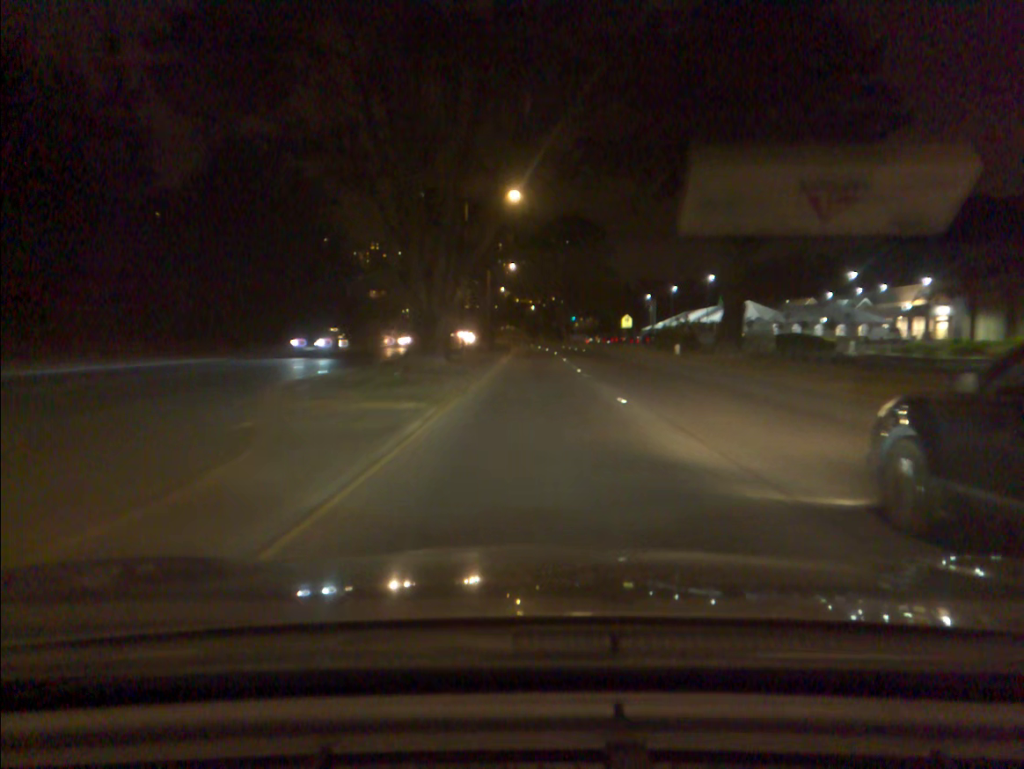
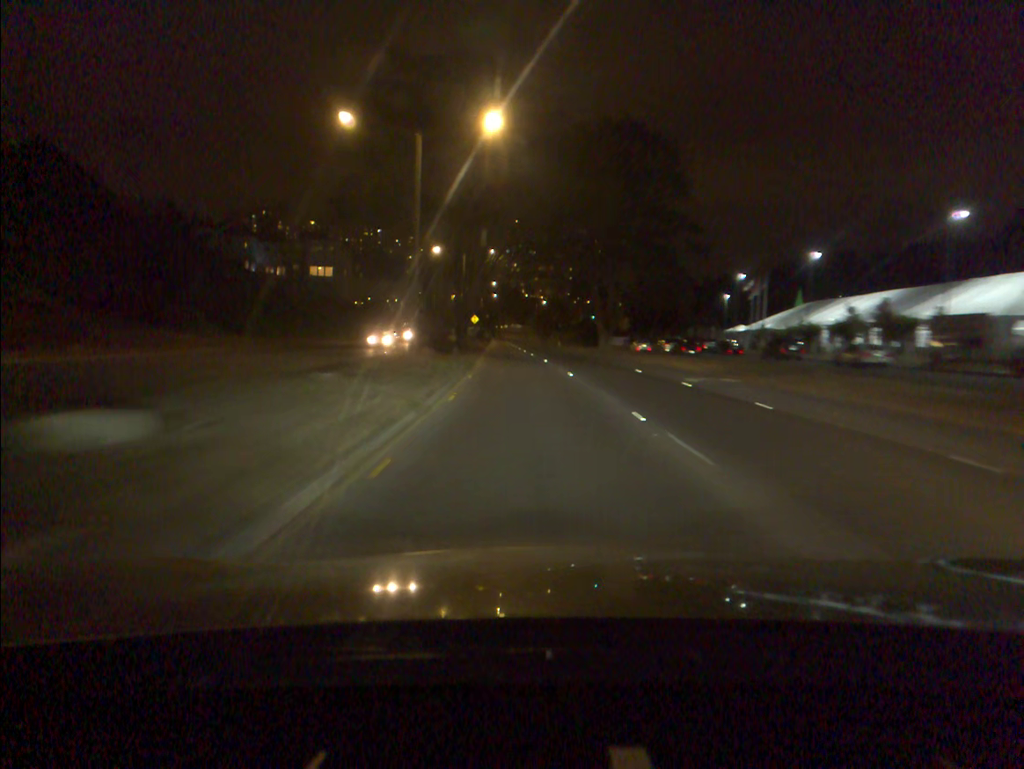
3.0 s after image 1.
(-0.1, +61.9) m; -1°
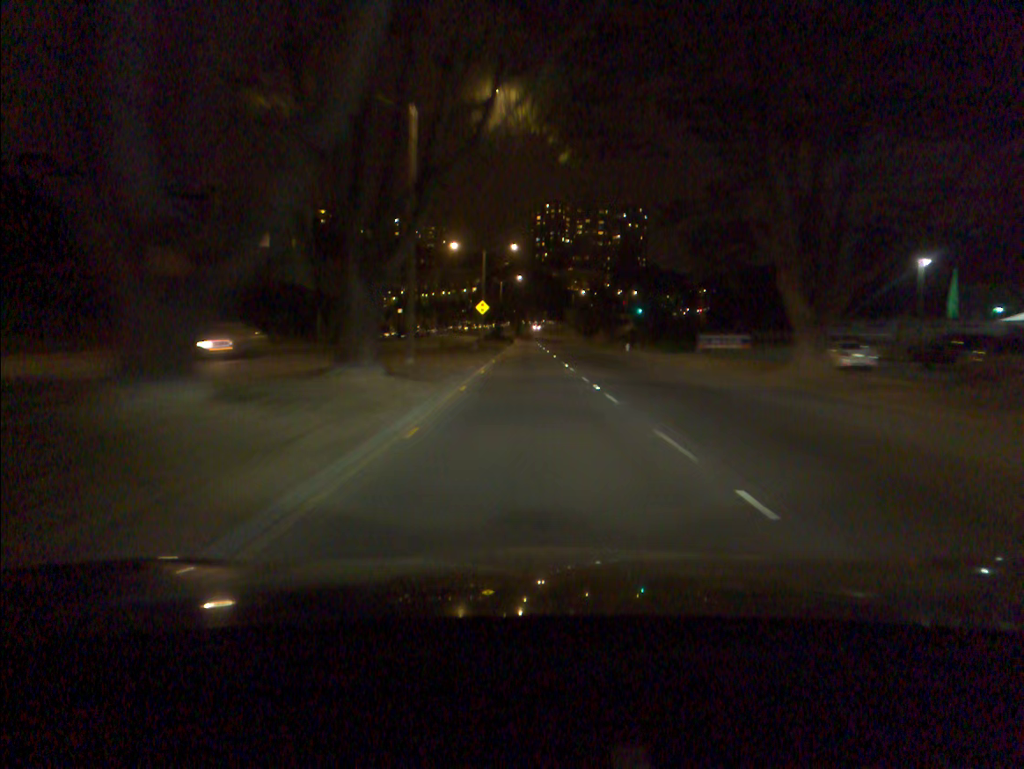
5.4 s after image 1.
(-1.3, +50.3) m; -2°
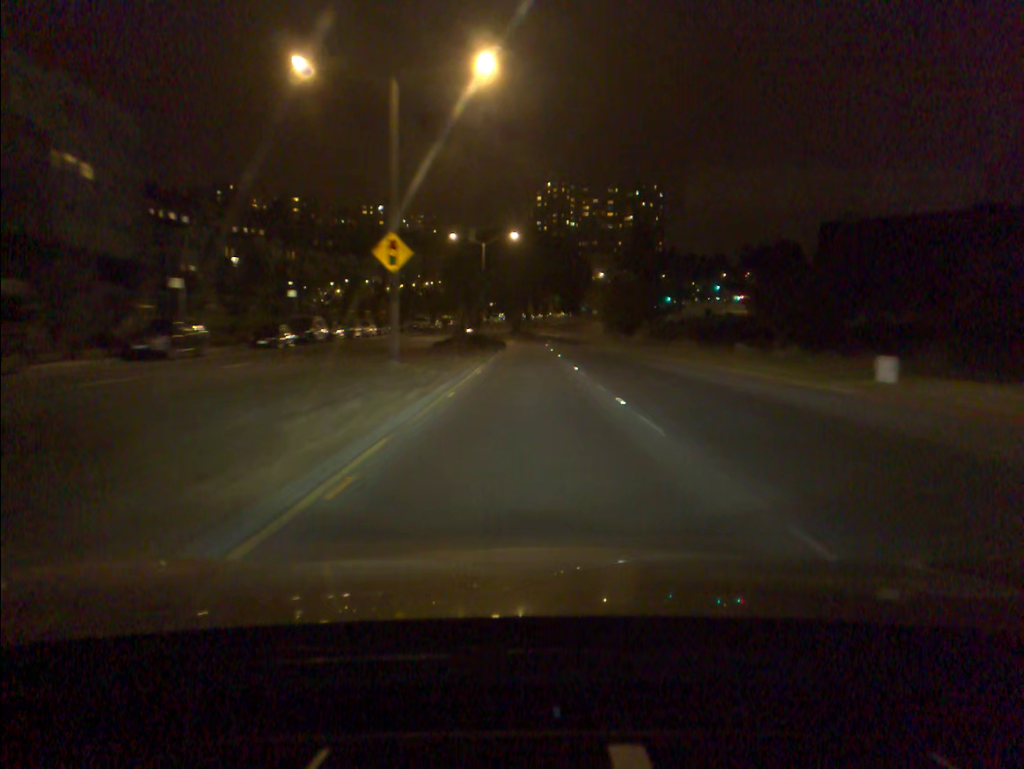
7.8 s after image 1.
(-0.2, +49.7) m; 0°
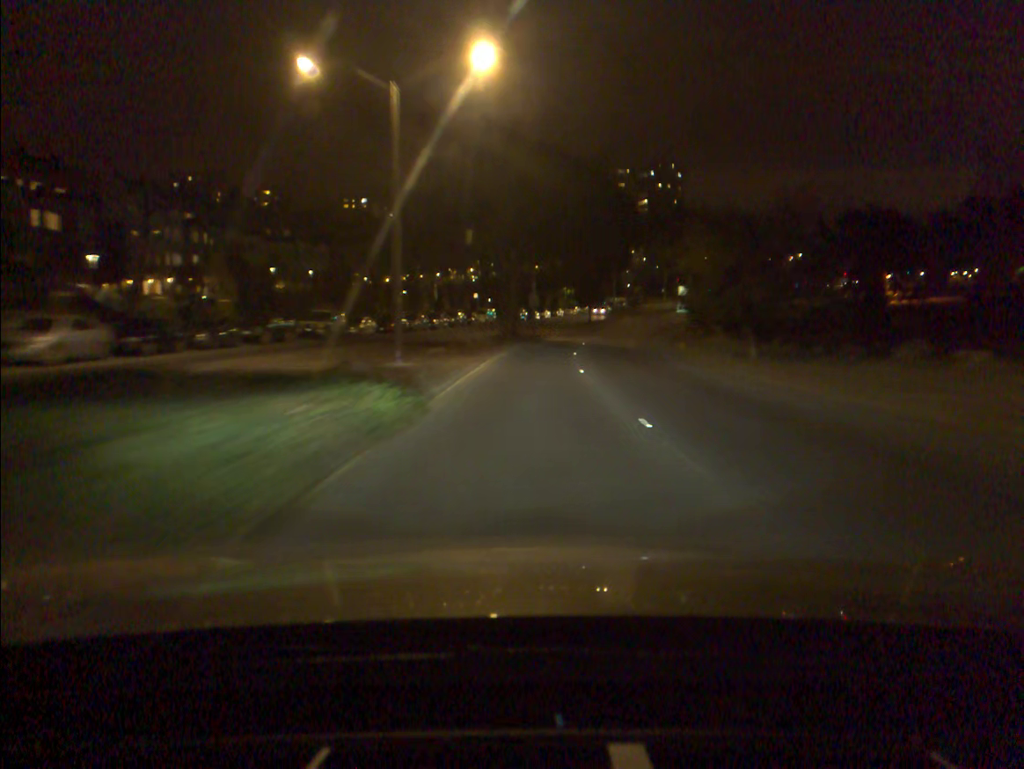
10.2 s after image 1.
(-0.1, +46.9) m; 0°
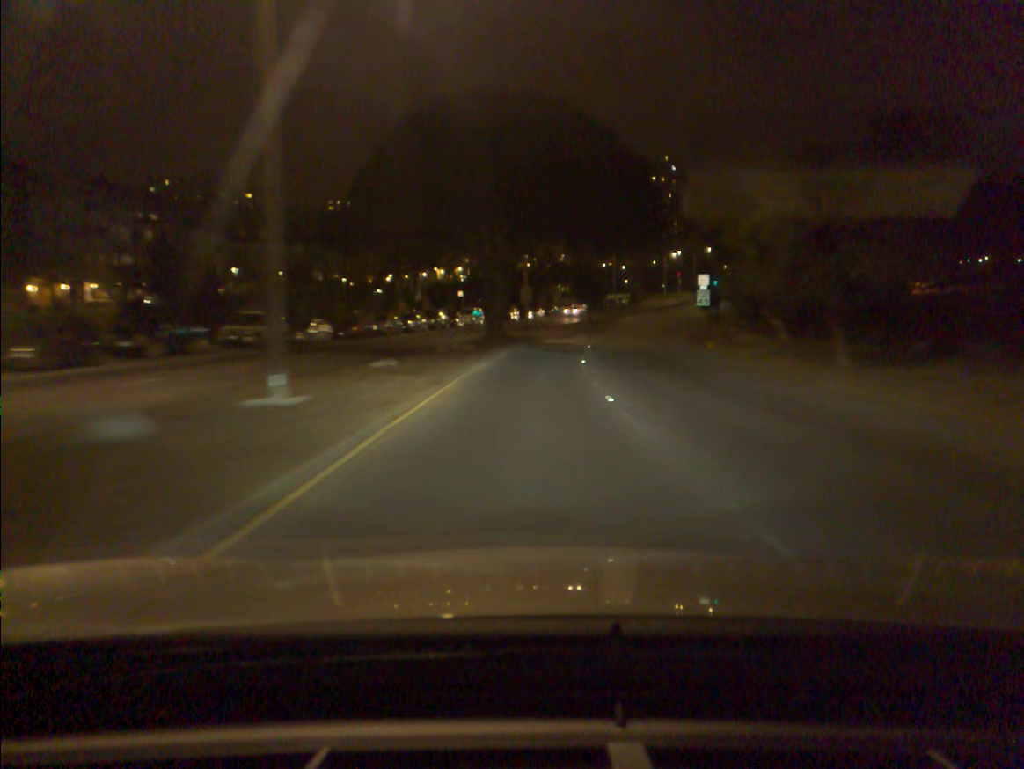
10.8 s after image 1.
(0.0, +11.4) m; 0°
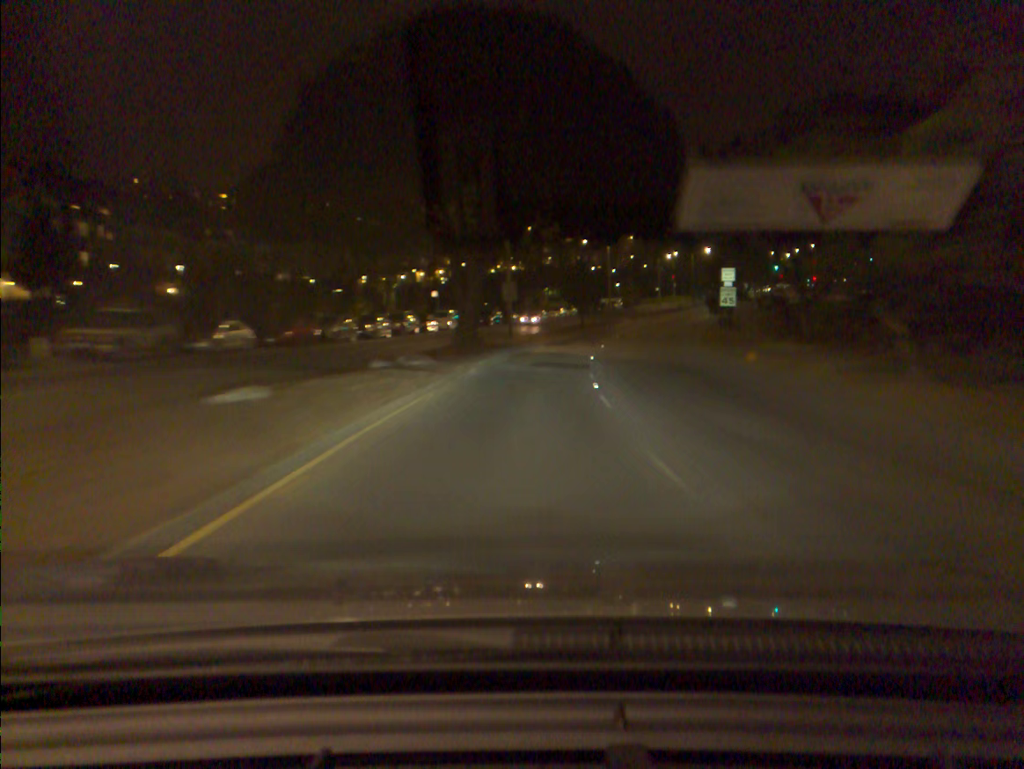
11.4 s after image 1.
(+0.1, +11.3) m; +1°
